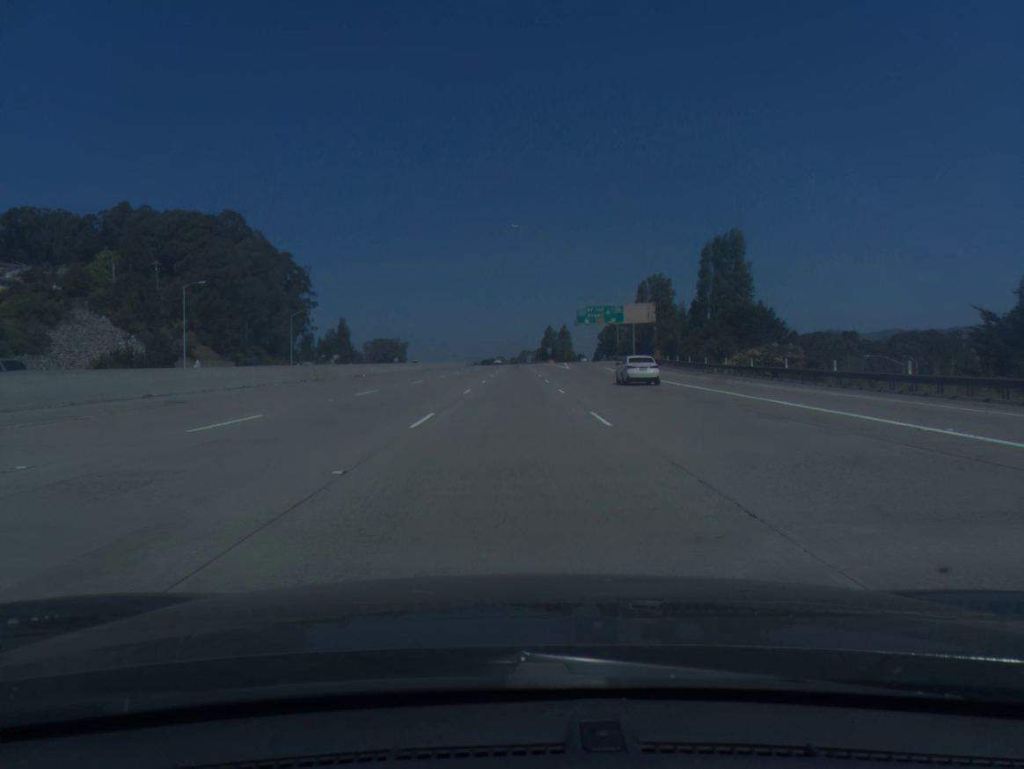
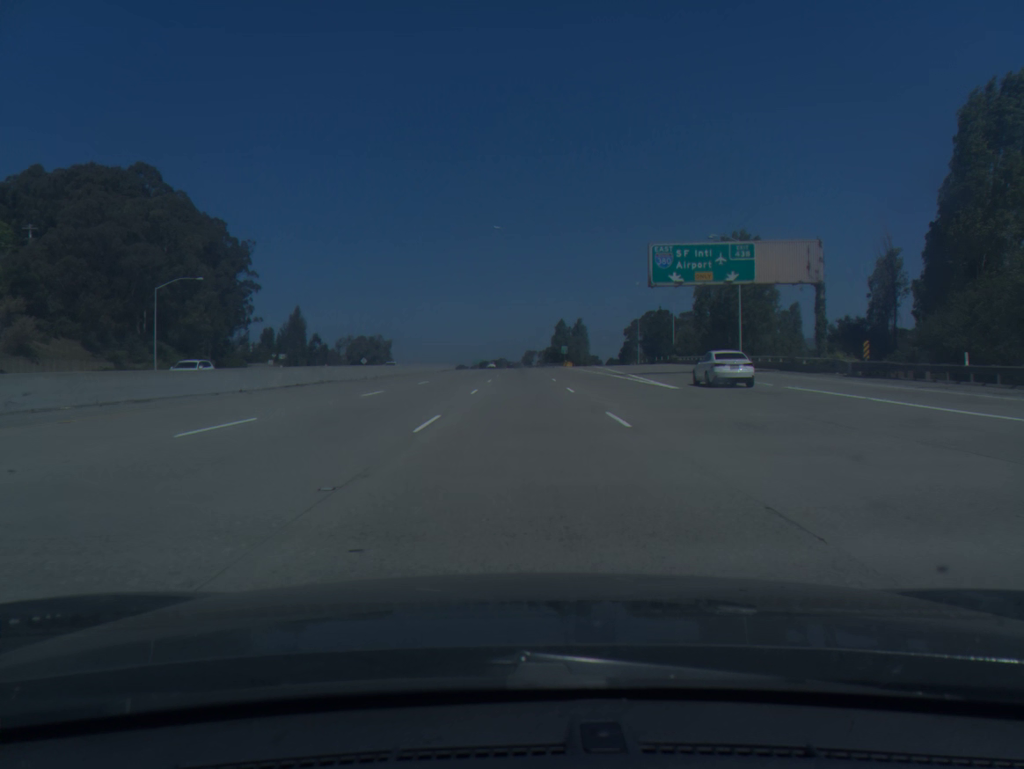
(-0.4, +59.4) m; 0°
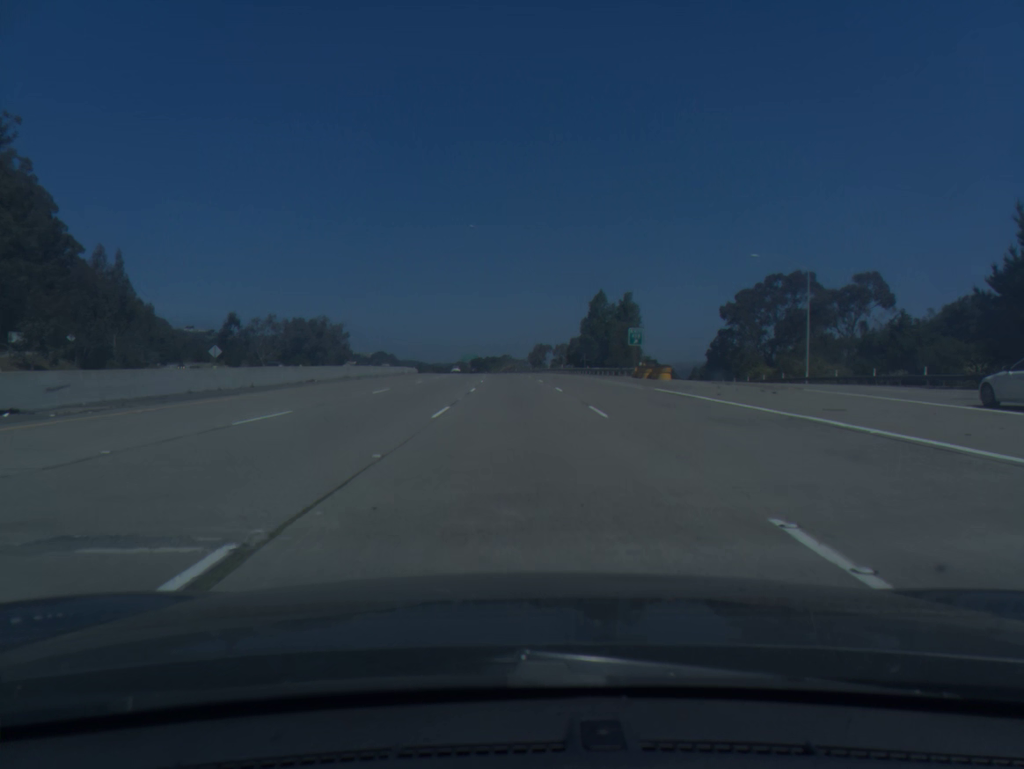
(+0.3, +99.4) m; 0°
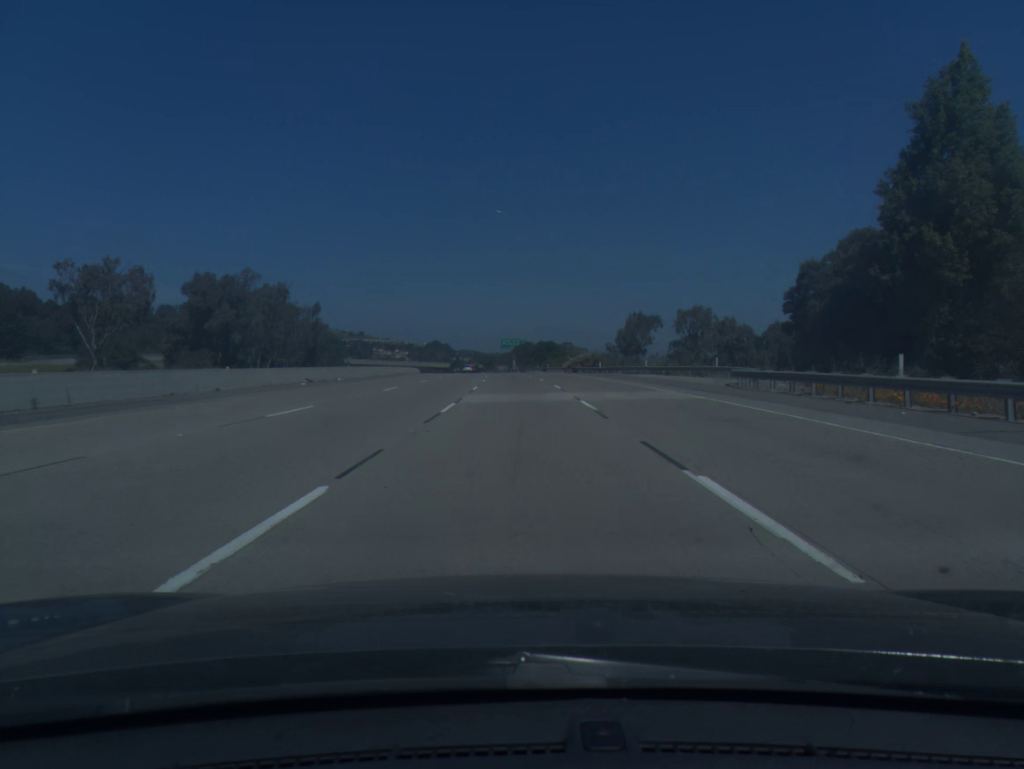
(-2.7, +100.3) m; -4°
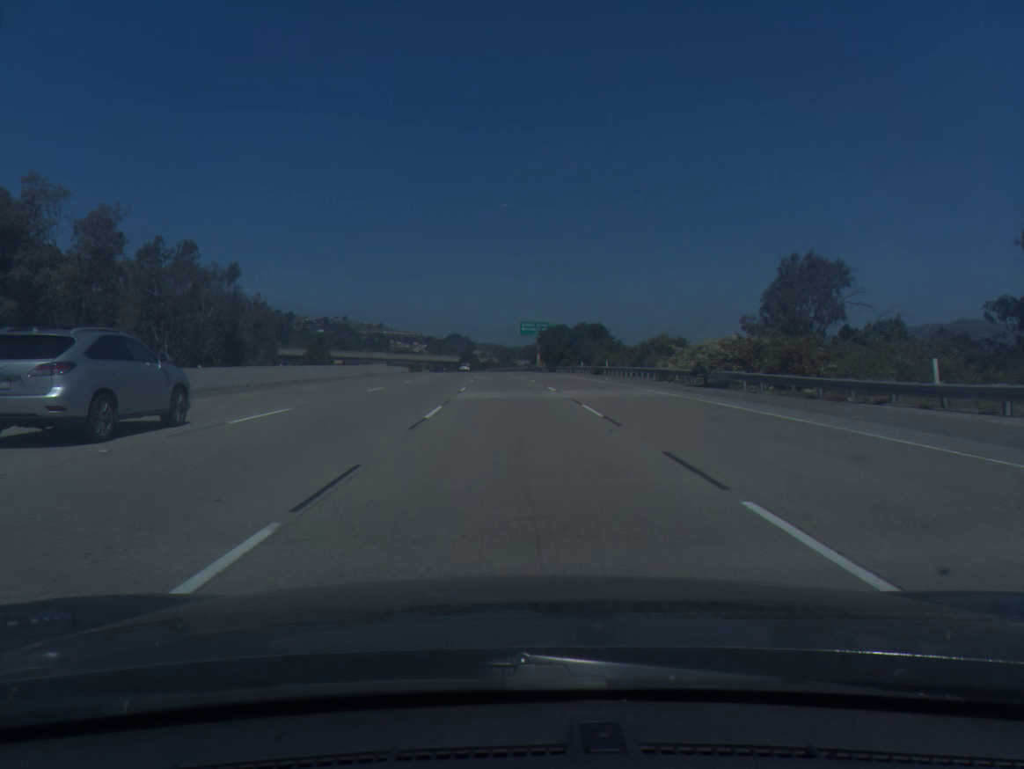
(-1.0, +60.4) m; -2°
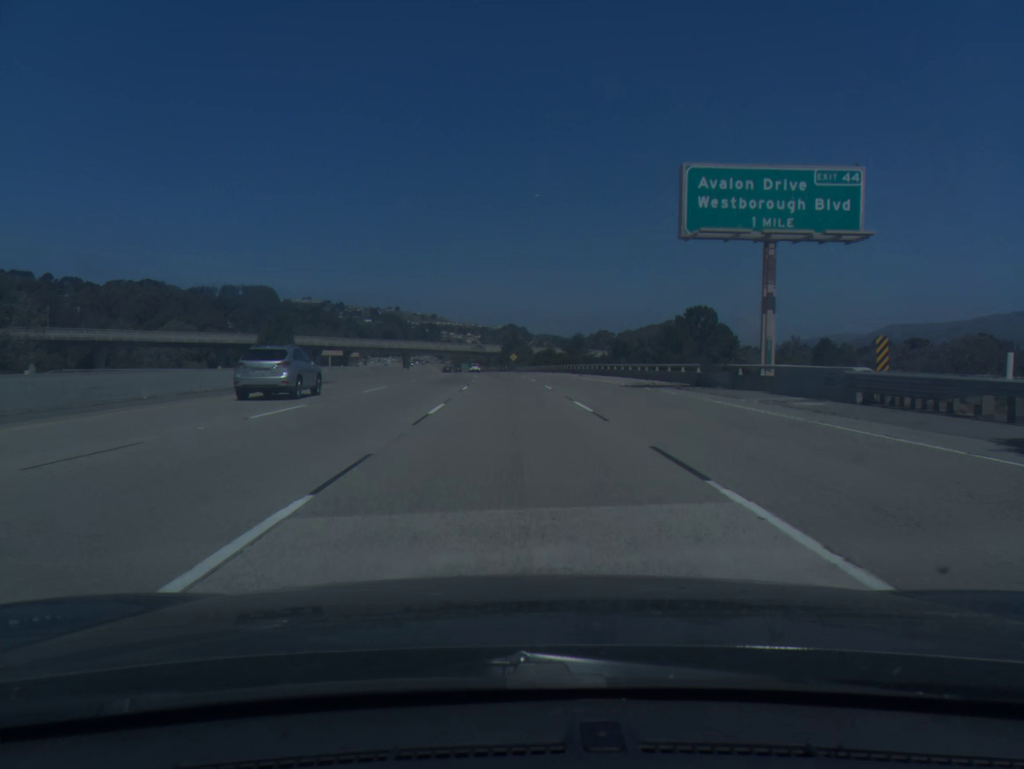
(-4.1, +100.6) m; -4°
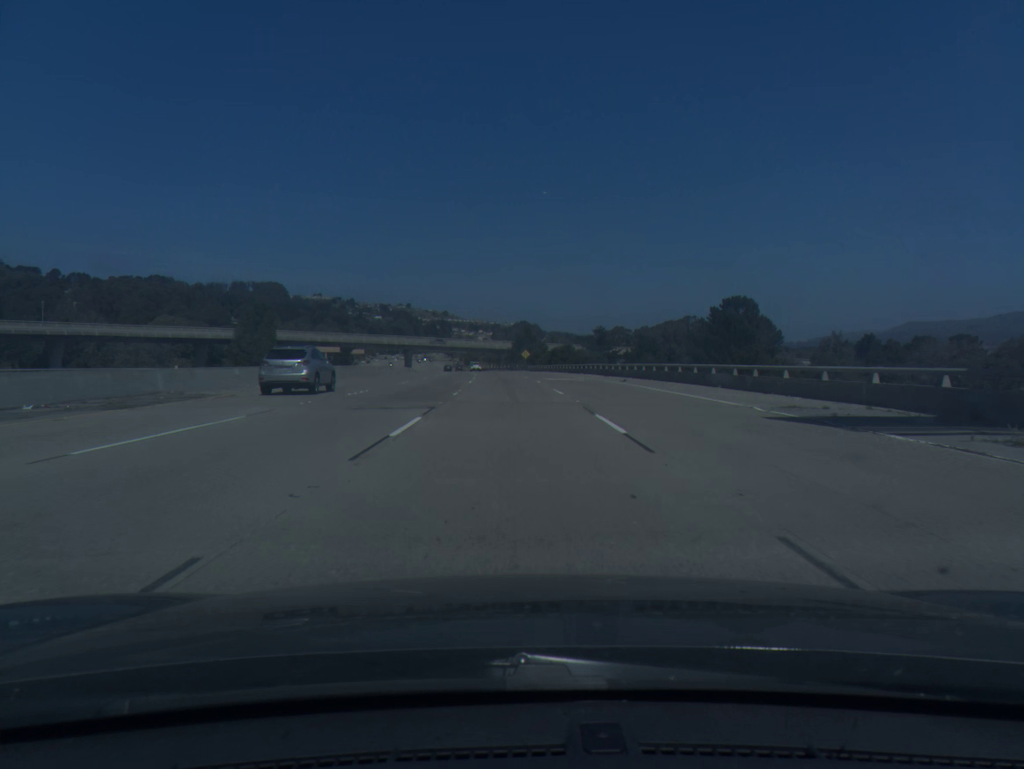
(-0.2, +20.2) m; -1°
